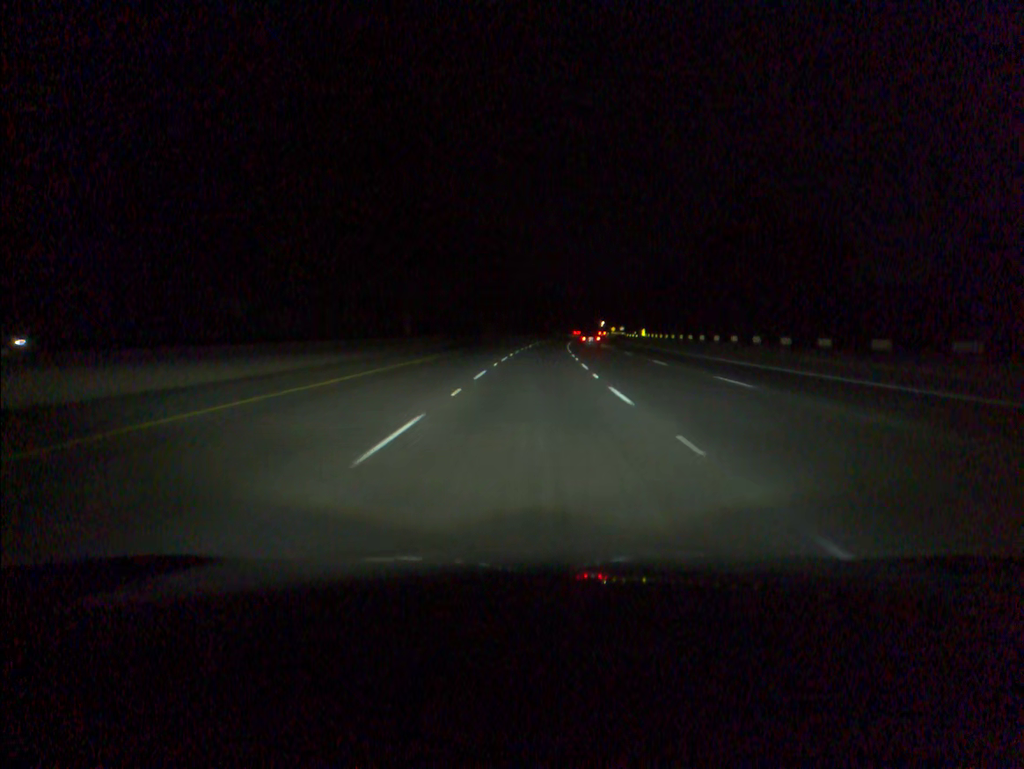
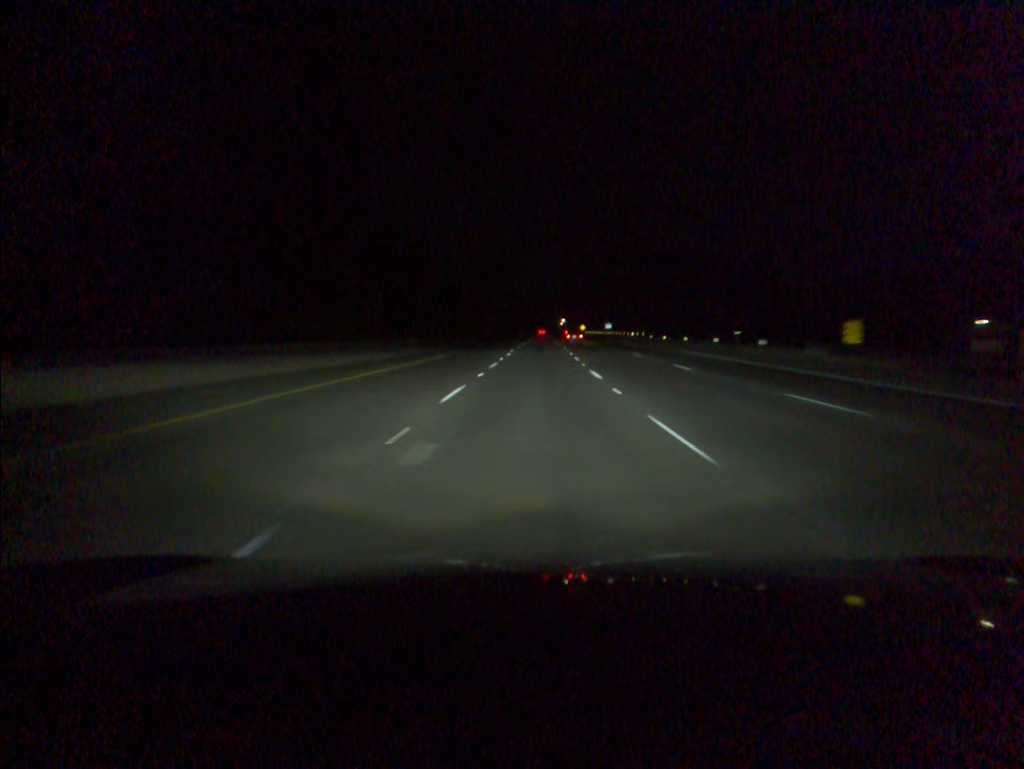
(+2.8, +94.6) m; +4°
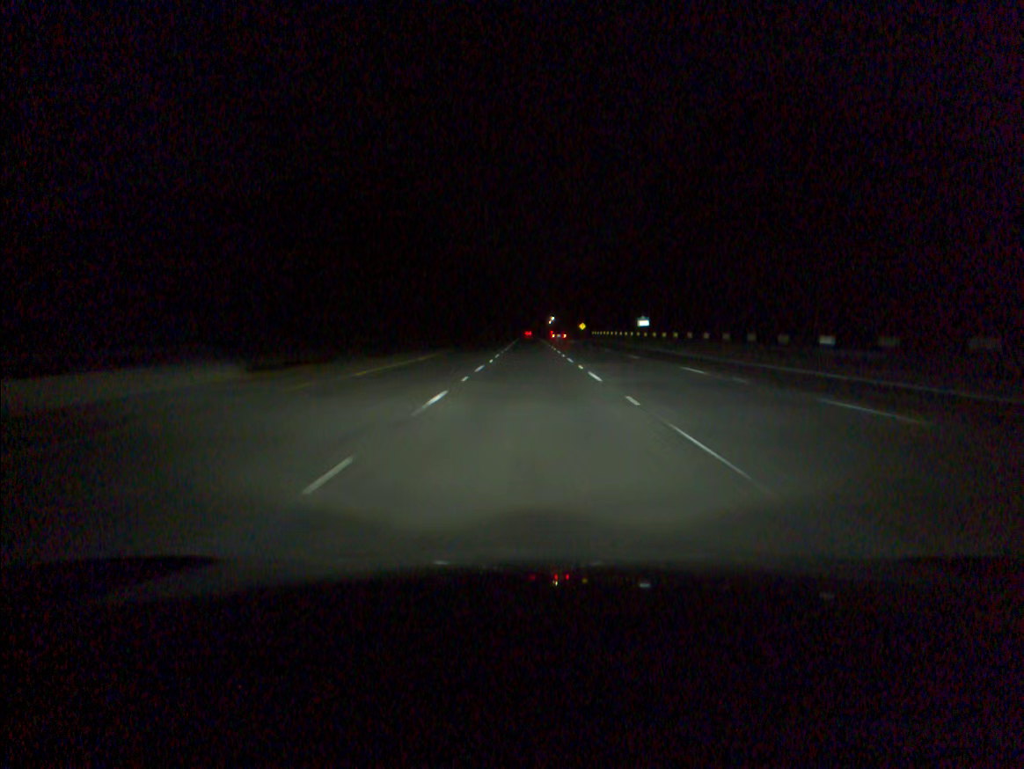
(+1.1, +75.8) m; +1°
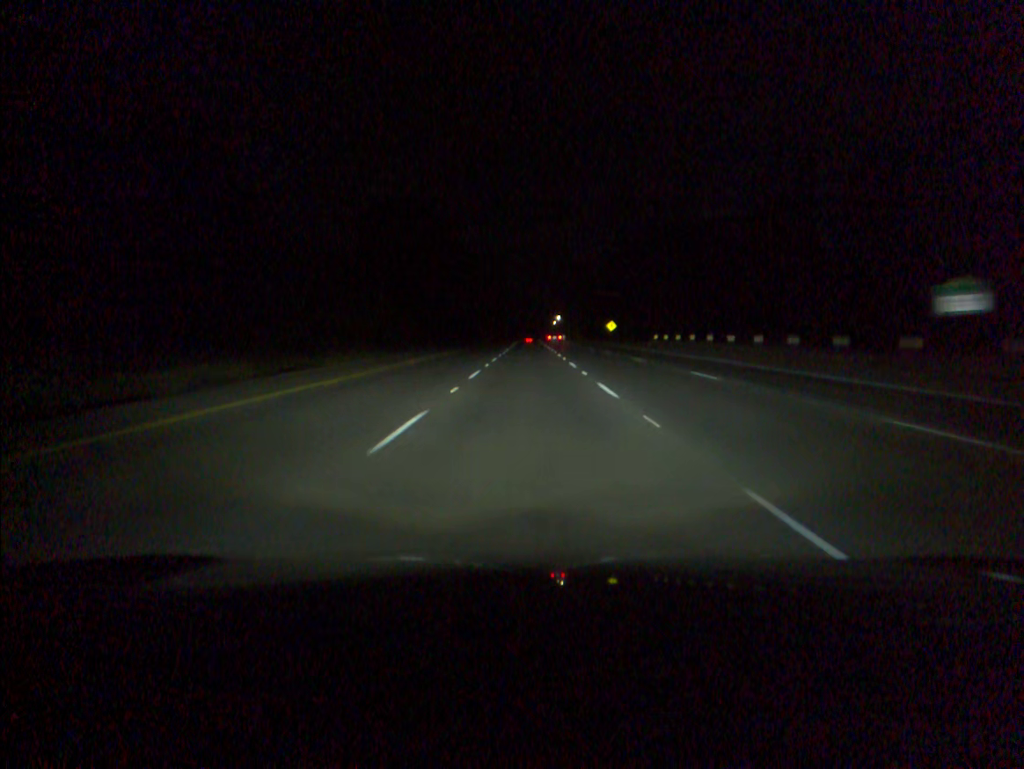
(-0.1, +76.1) m; 0°
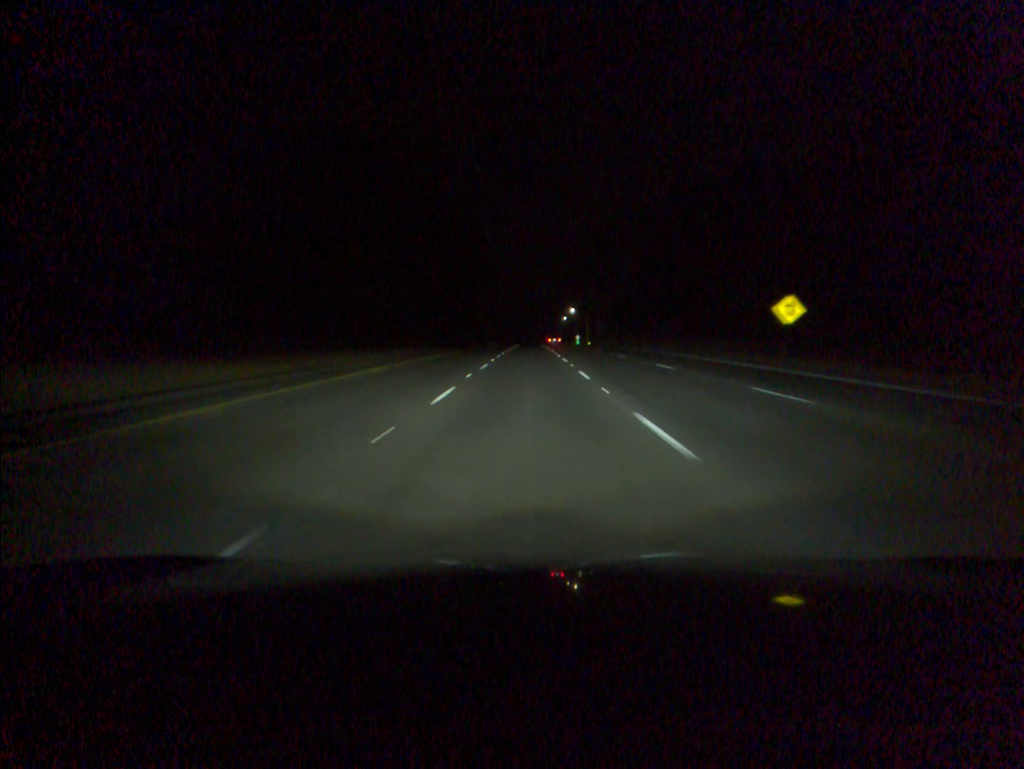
(0.0, +95.4) m; 0°
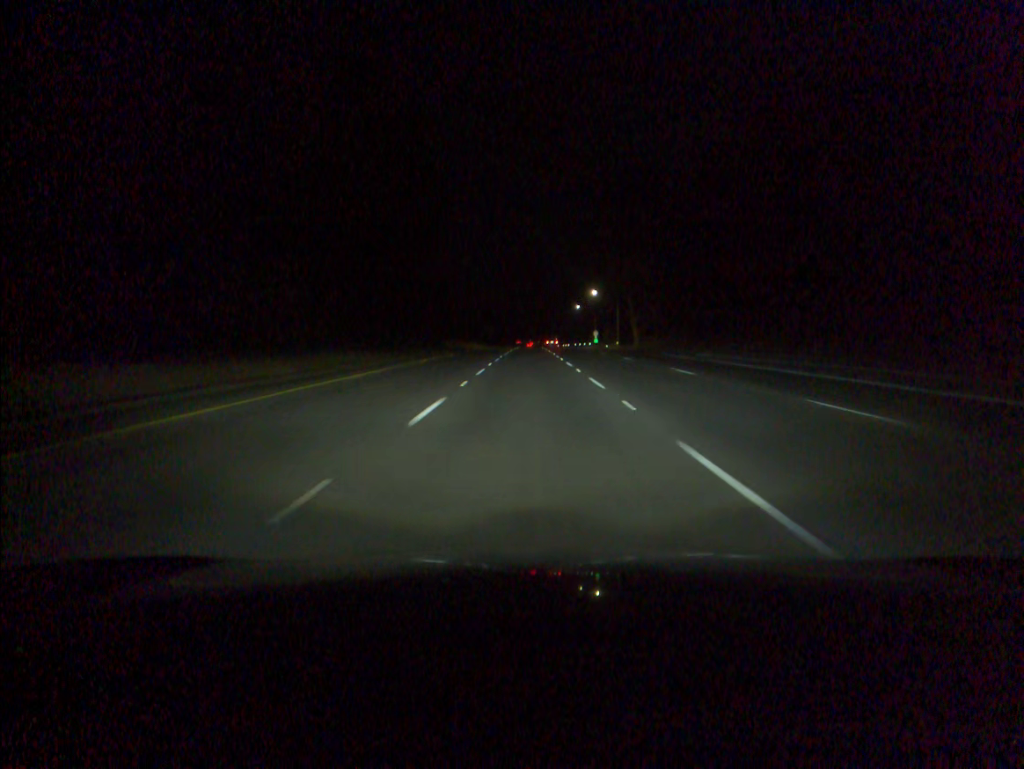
(+0.1, +76.4) m; 0°
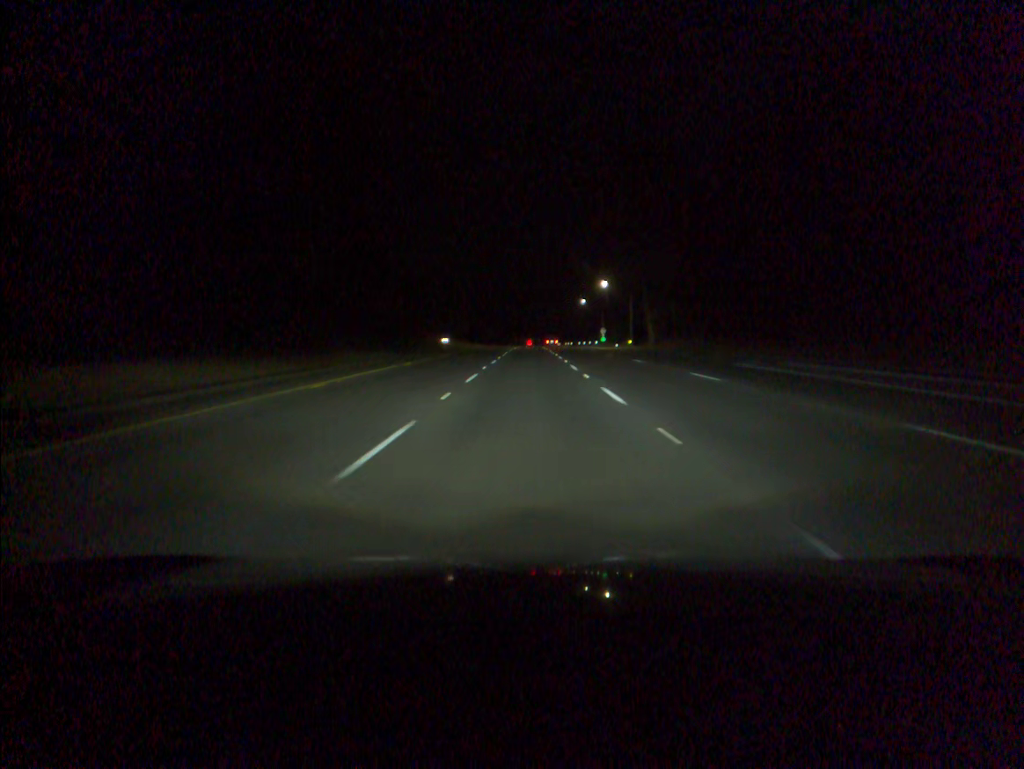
(0.0, +19.1) m; 0°
